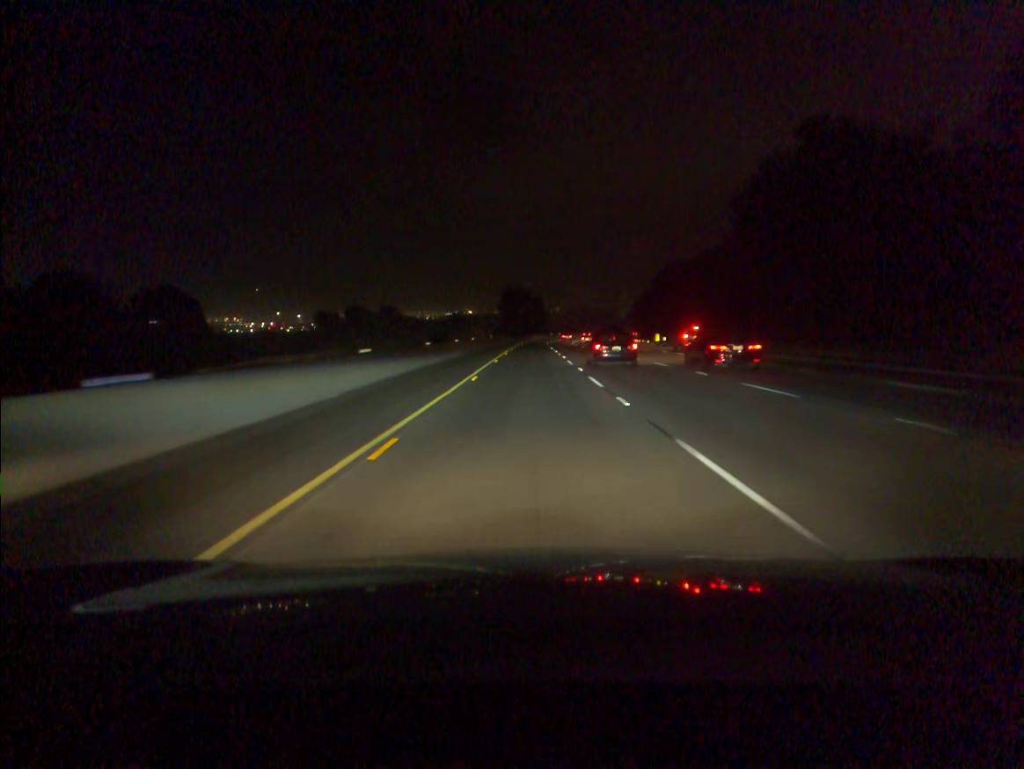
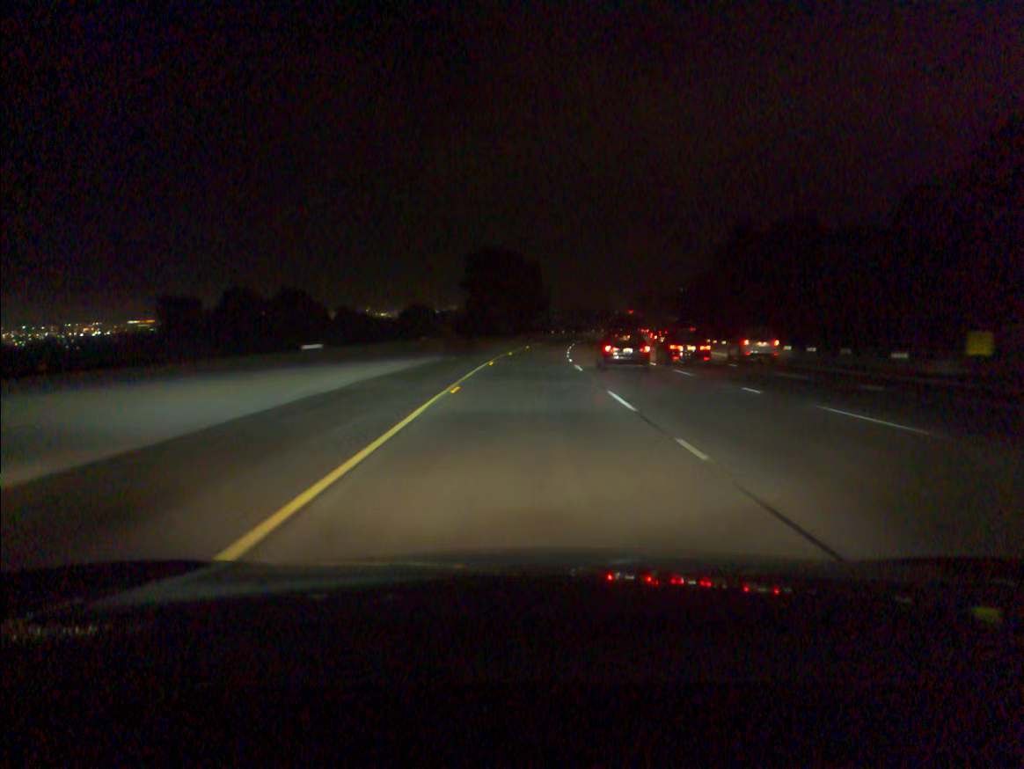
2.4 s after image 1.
(+0.4, +78.7) m; +1°
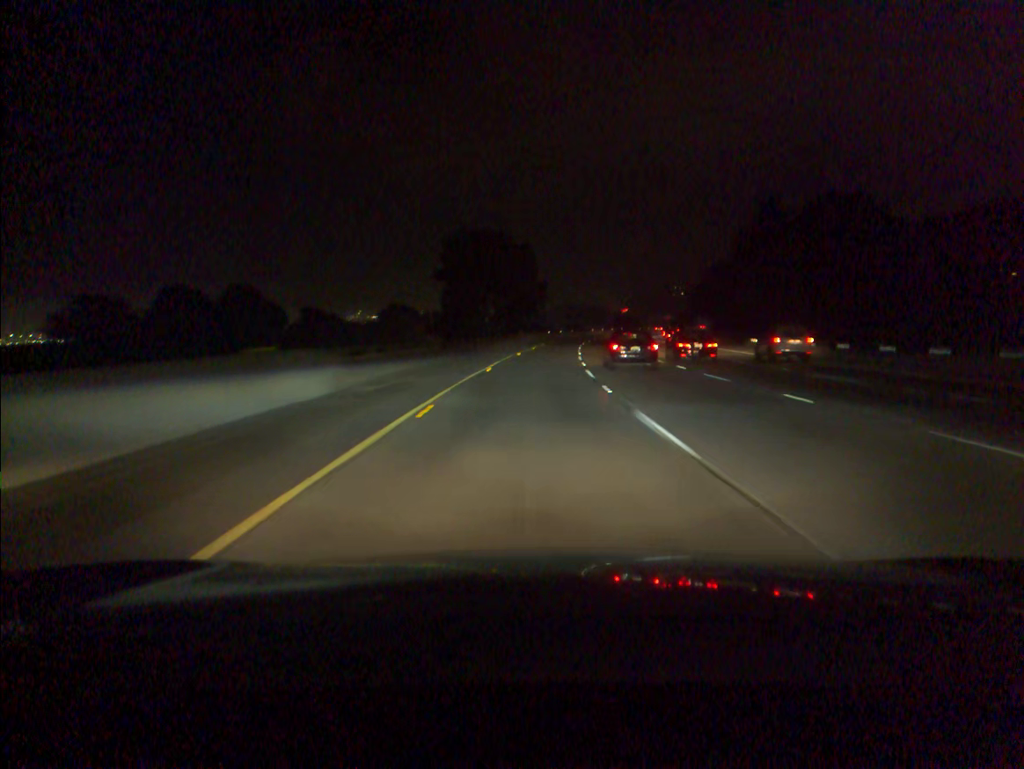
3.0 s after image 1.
(+0.1, +19.9) m; +1°
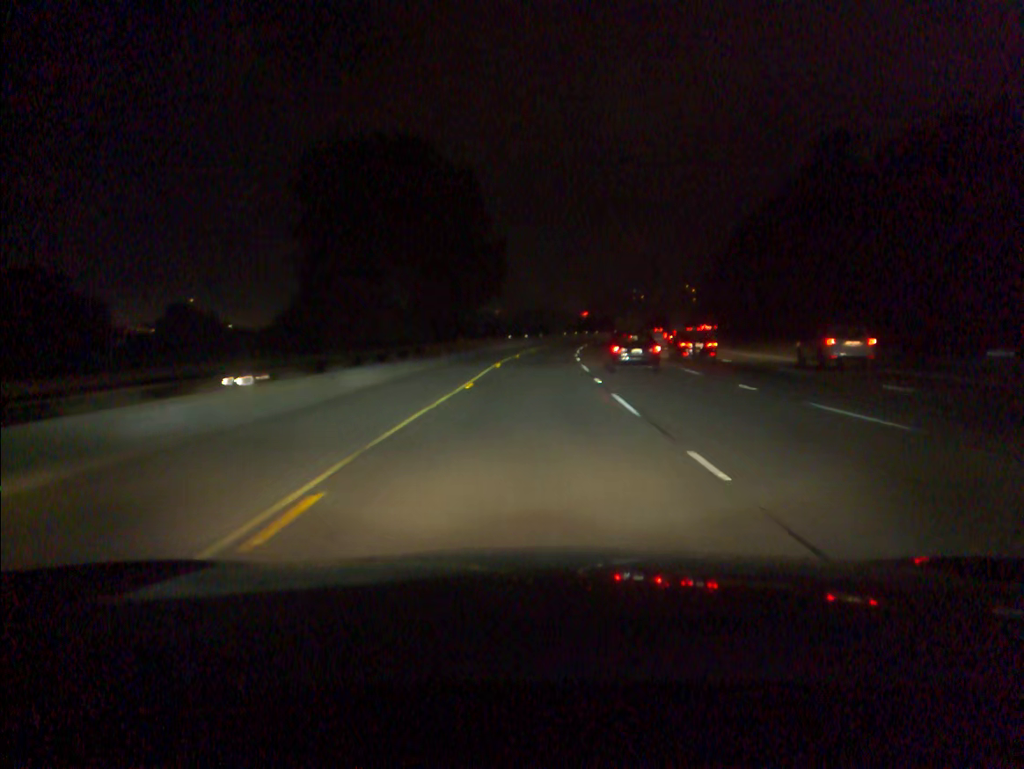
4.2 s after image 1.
(+0.9, +39.8) m; +3°
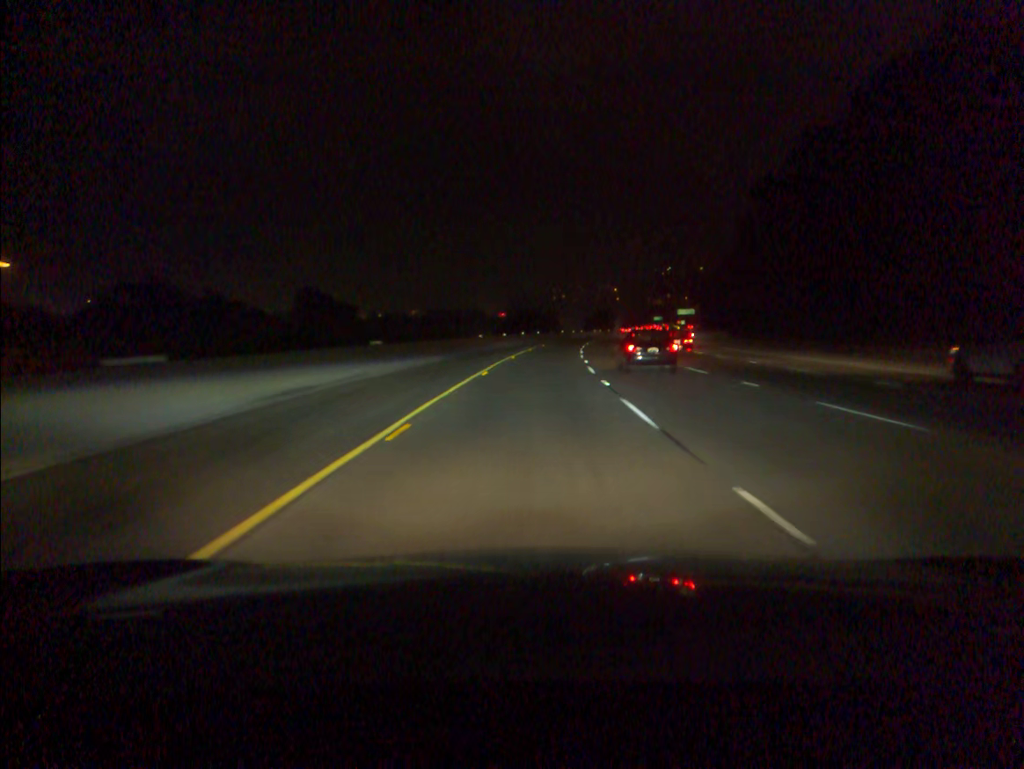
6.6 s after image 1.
(+3.8, +79.4) m; +6°
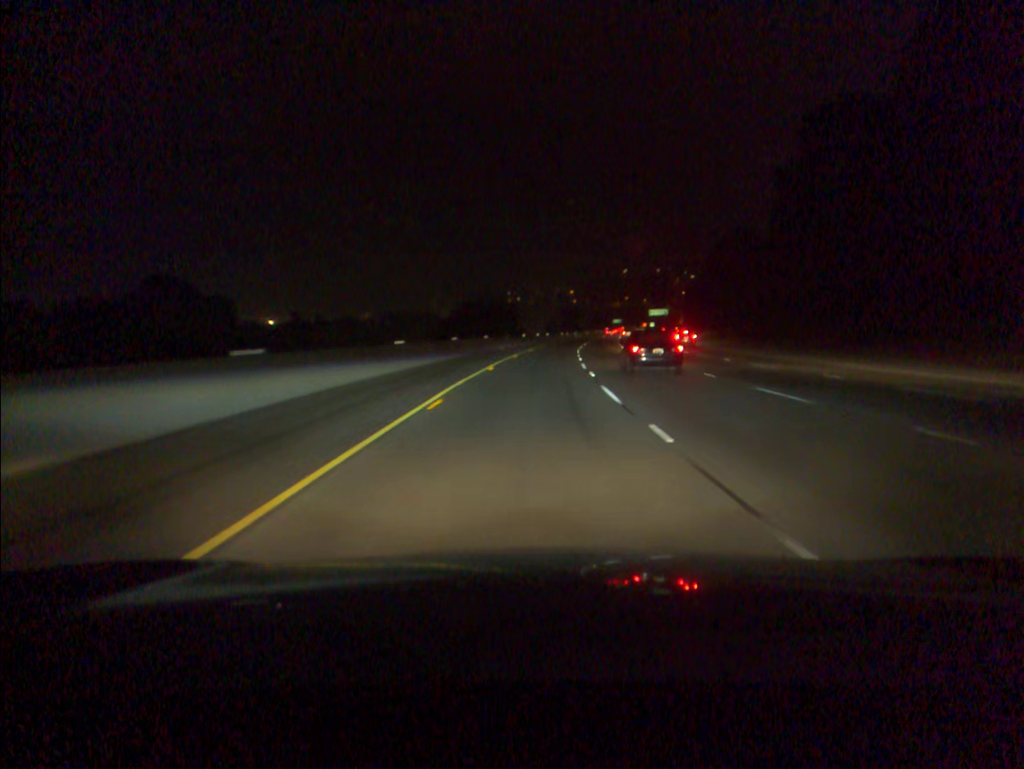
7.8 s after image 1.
(+1.1, +39.7) m; +3°
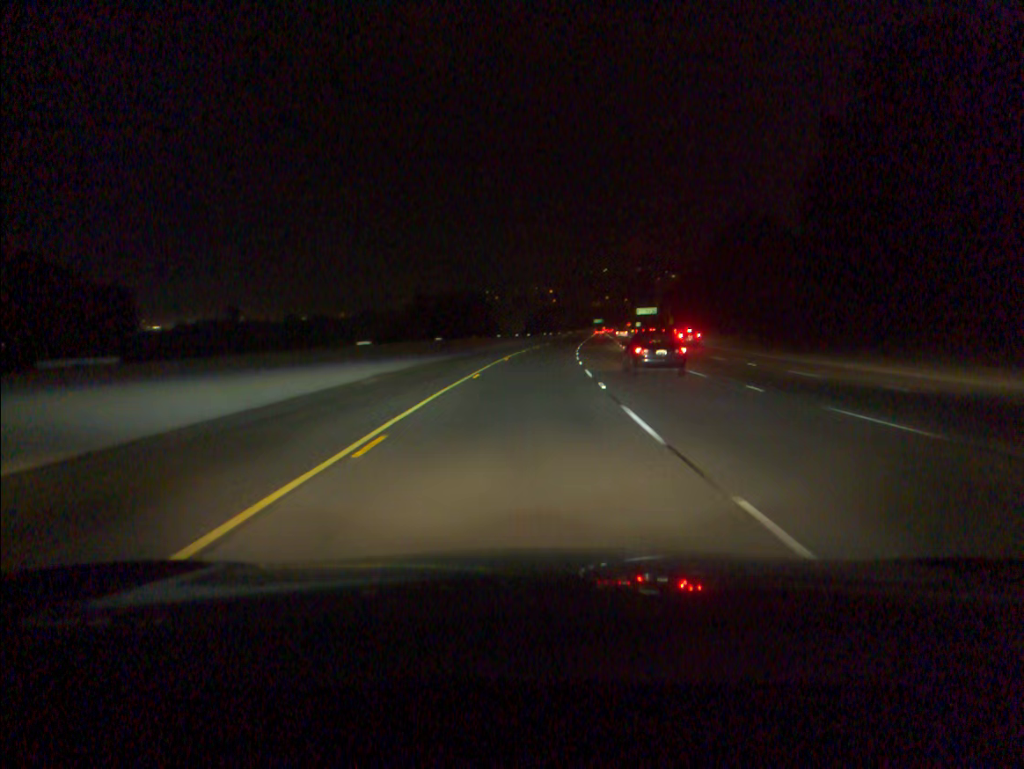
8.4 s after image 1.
(+0.3, +19.9) m; +2°
